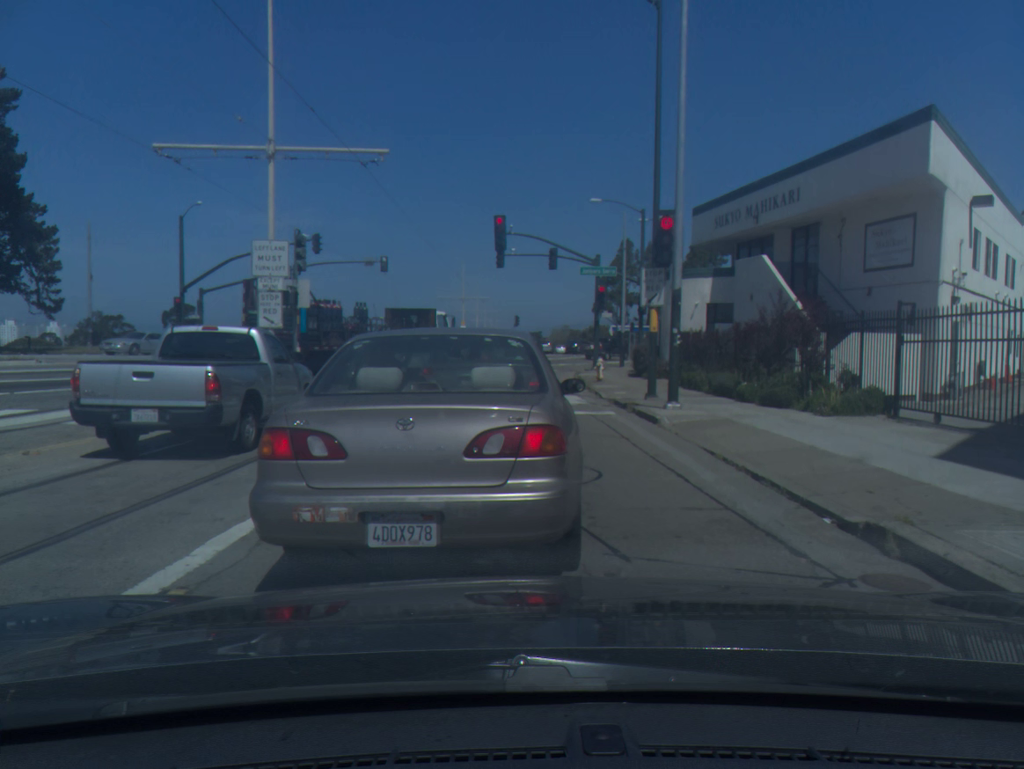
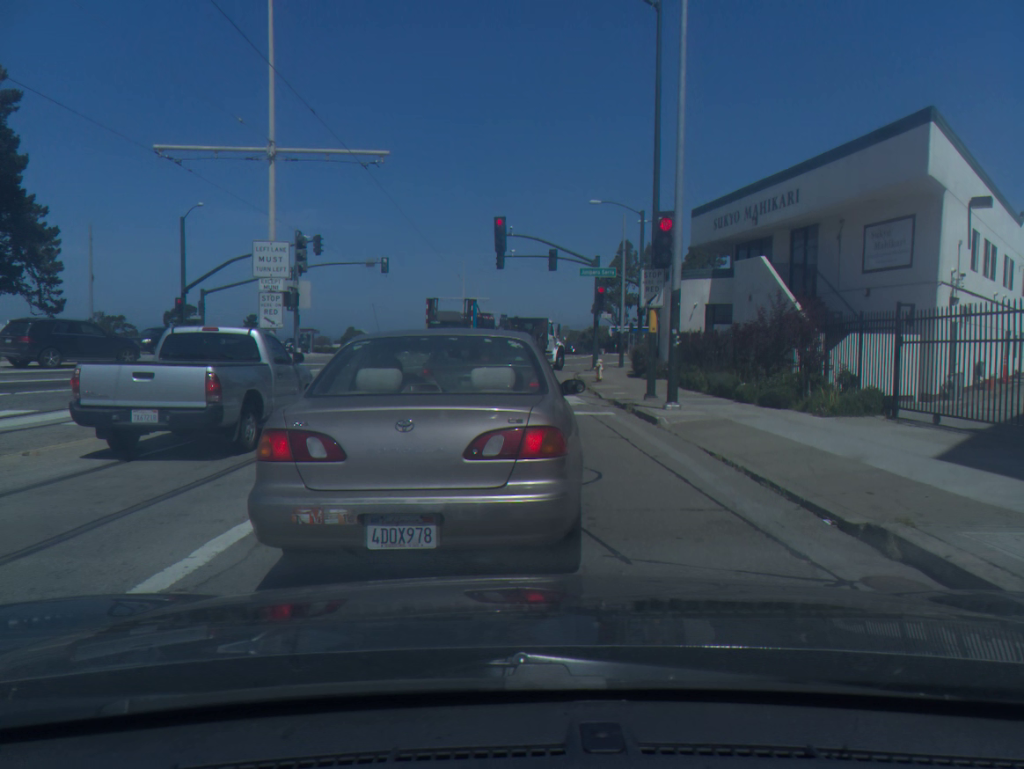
(0.0, 0.0) m; 0°
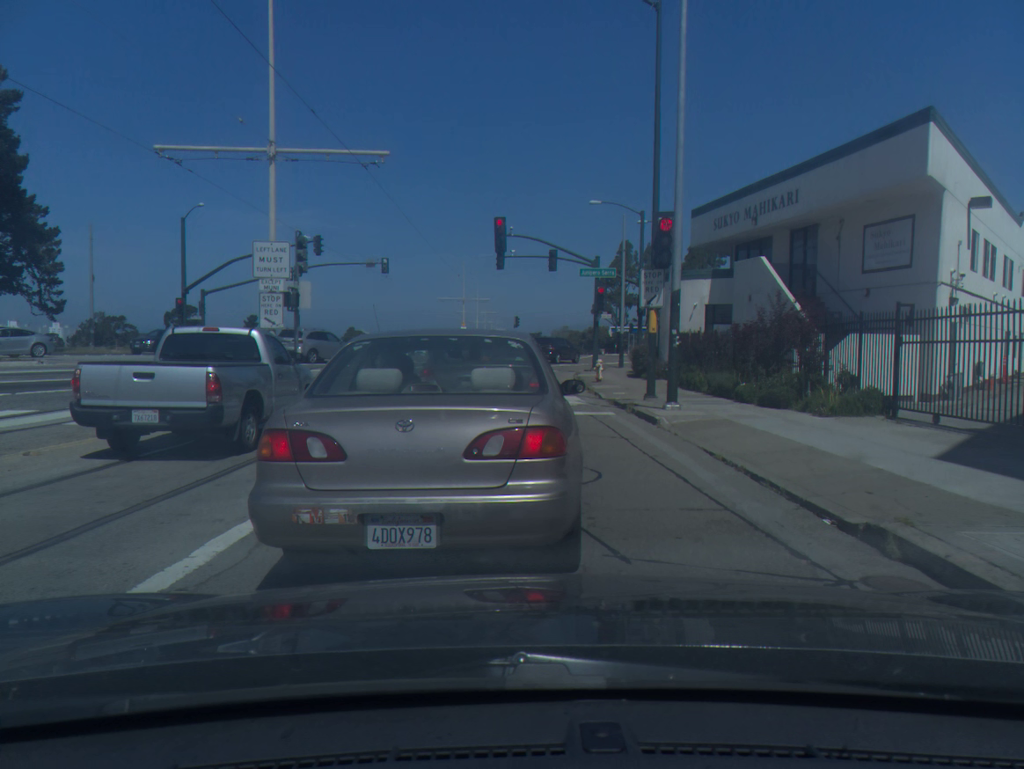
(-0.1, 0.0) m; 0°
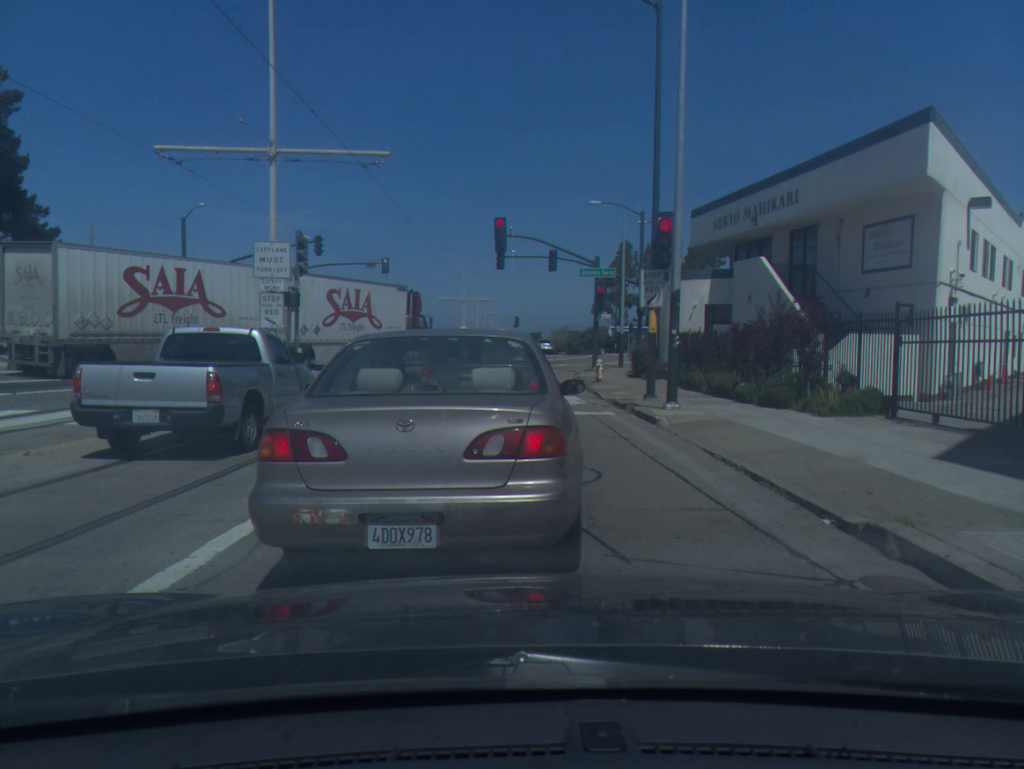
(+0.1, -0.1) m; 0°
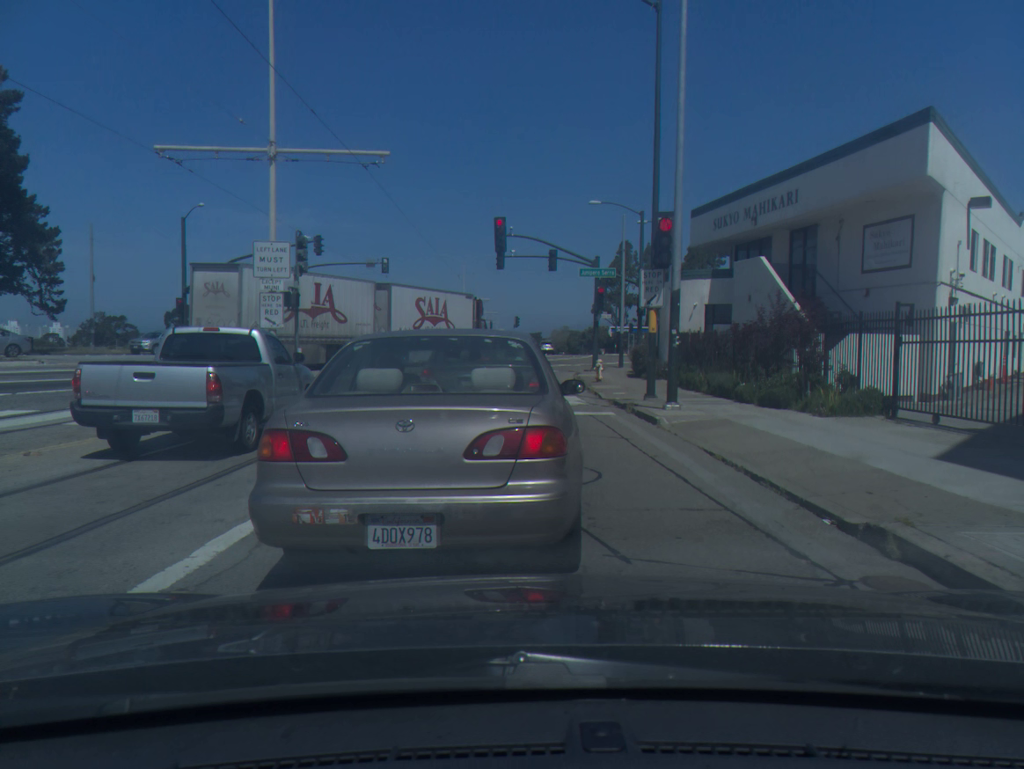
(0.0, 0.0) m; 0°
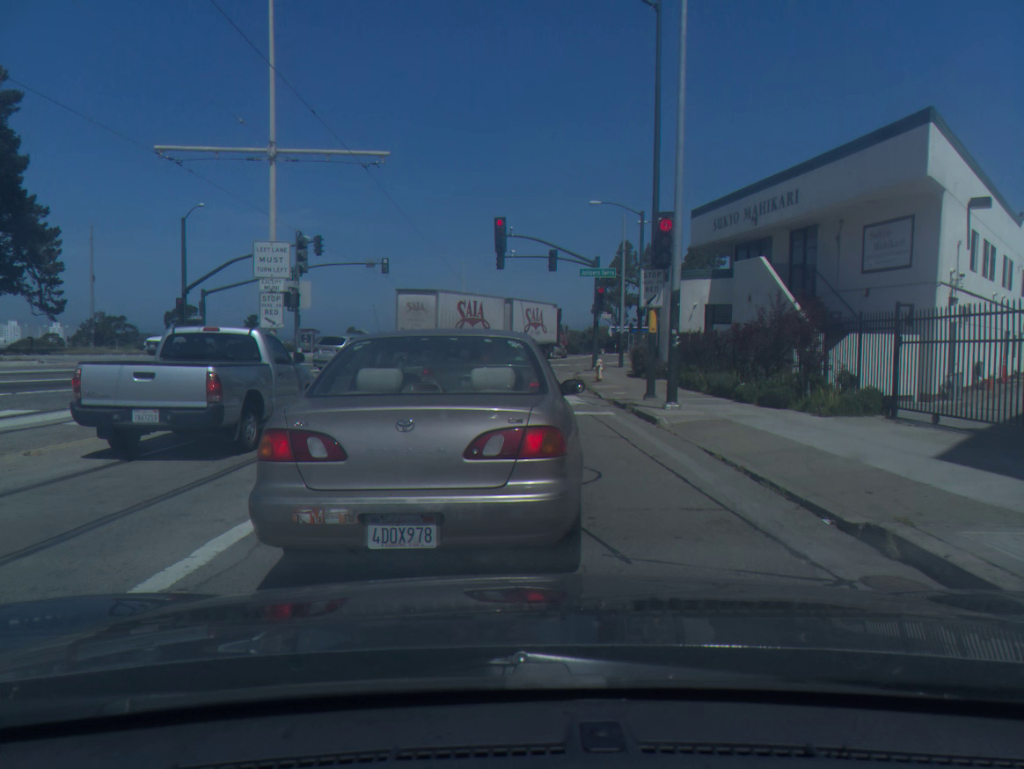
(0.0, 0.0) m; 0°
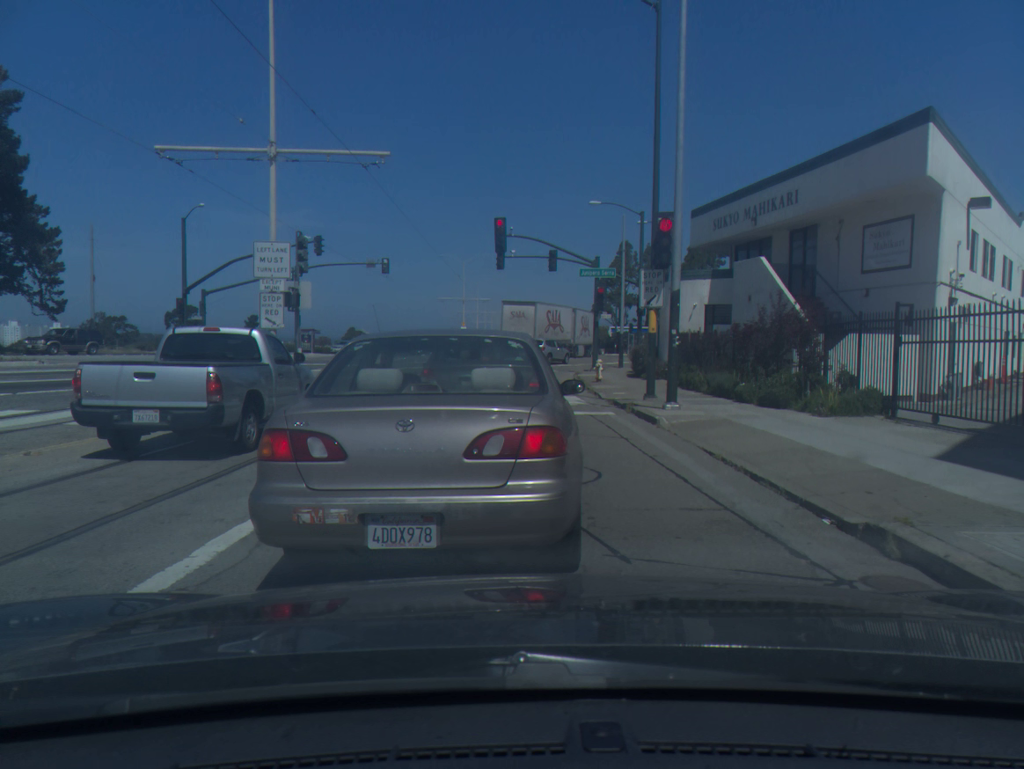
(-0.1, 0.0) m; 0°
